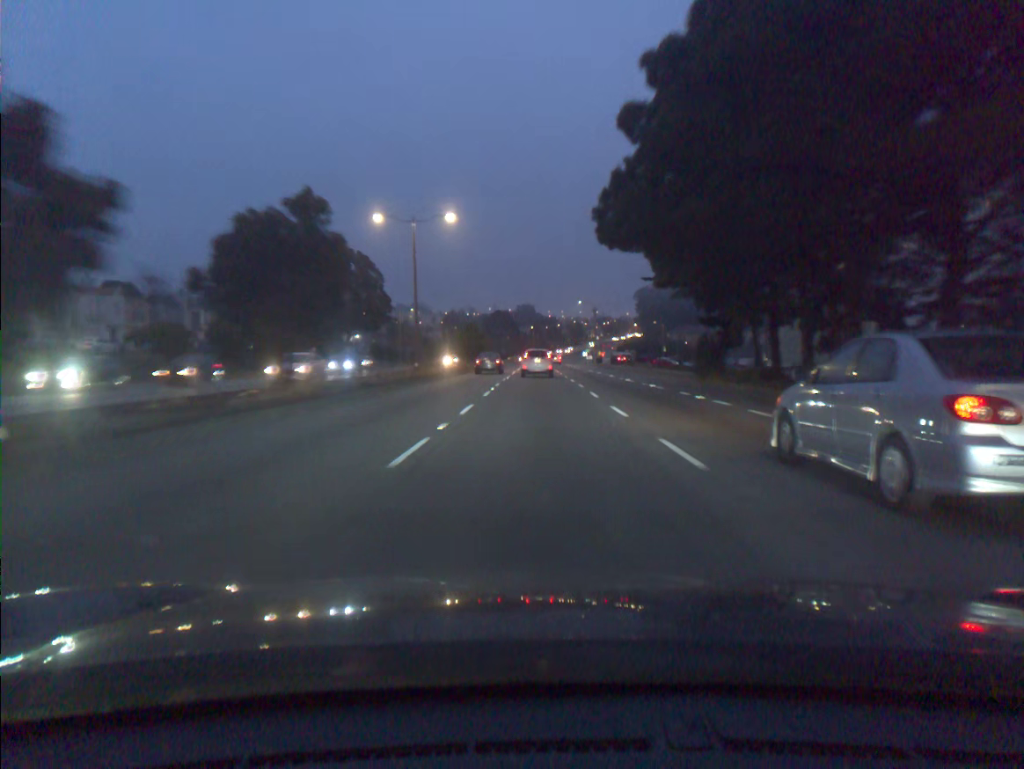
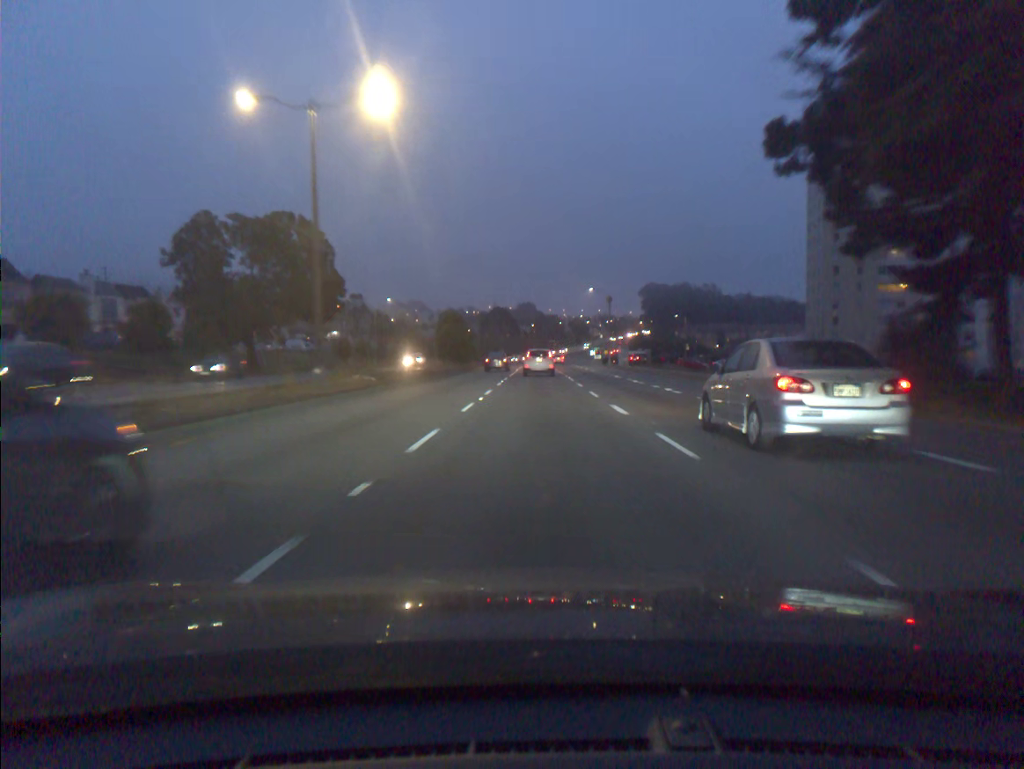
(0.0, +21.4) m; 0°
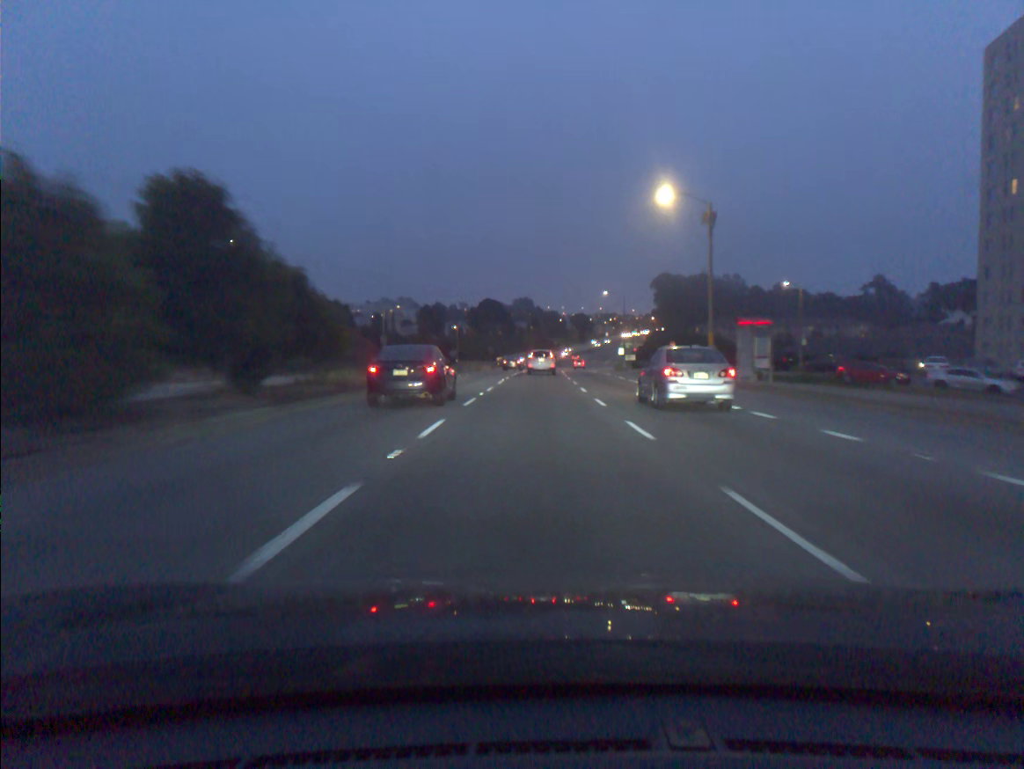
(+0.2, +56.7) m; 0°
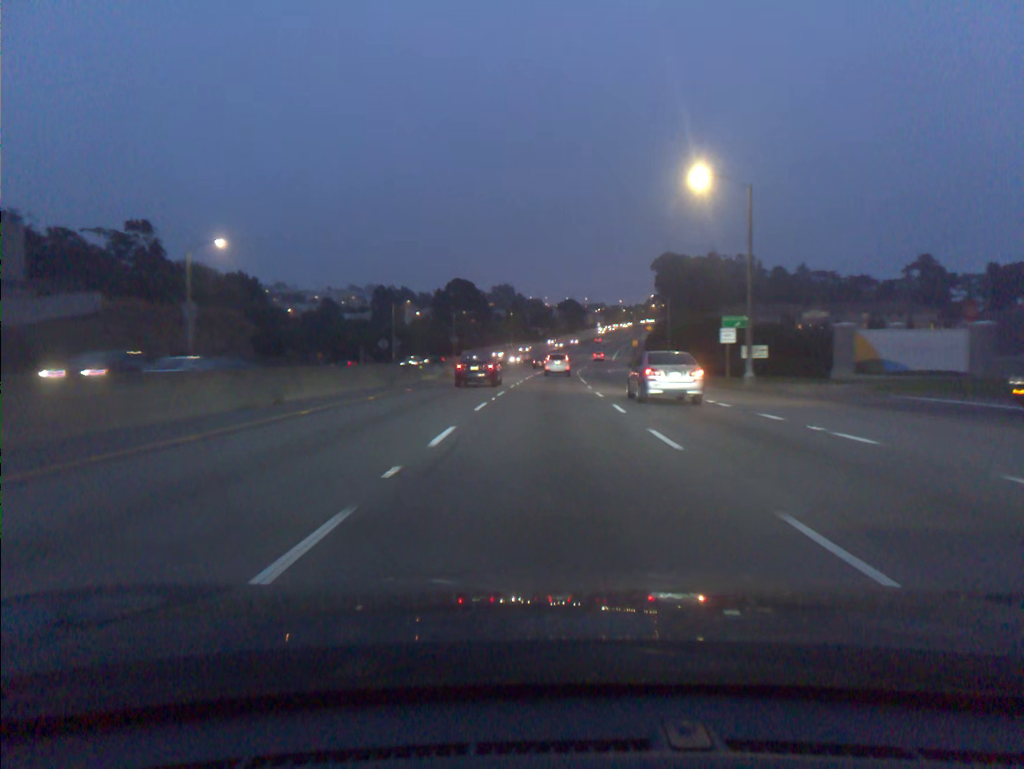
(+0.2, +60.3) m; +1°
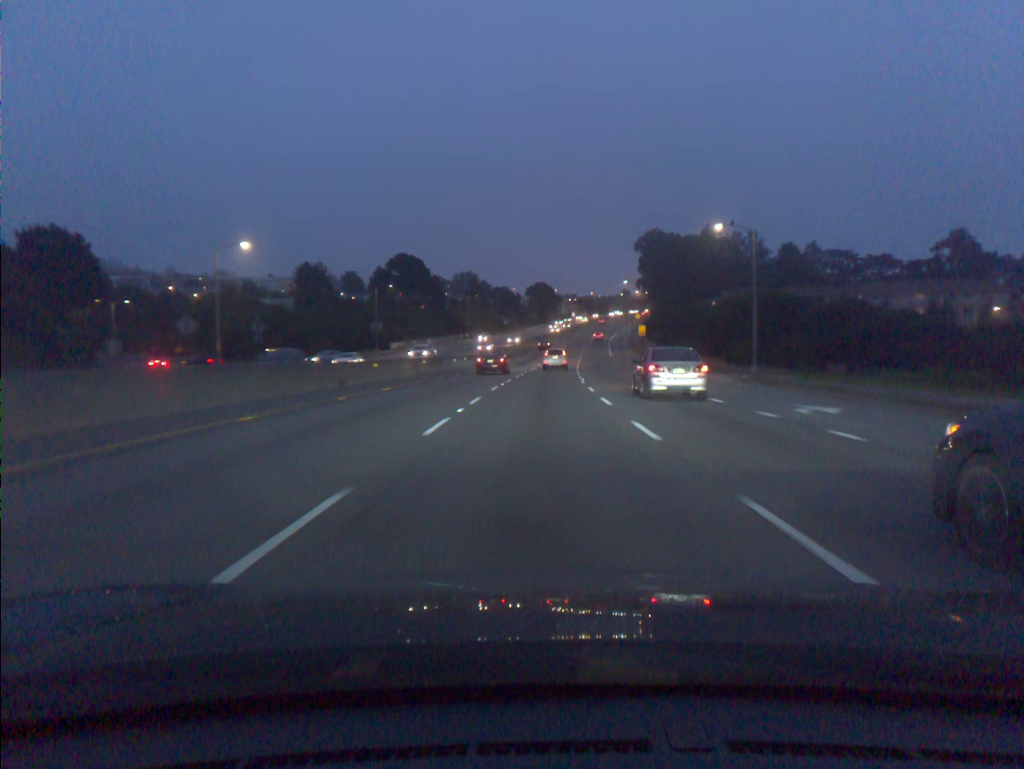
(+1.1, +50.9) m; +2°
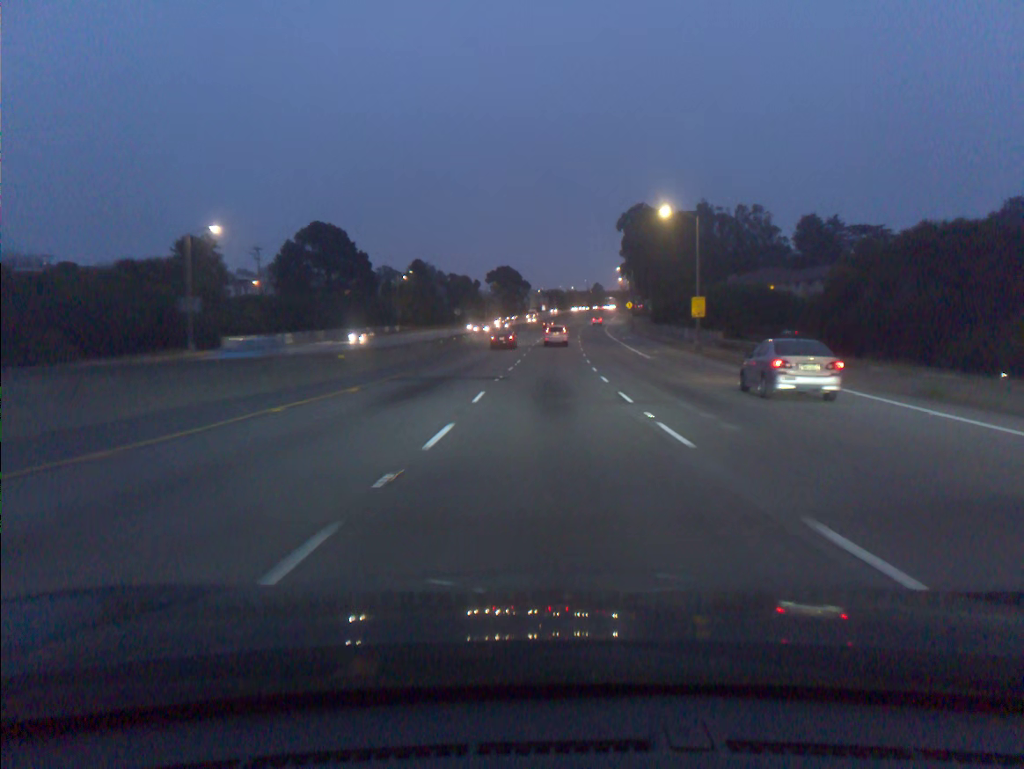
(+0.9, +53.0) m; +2°
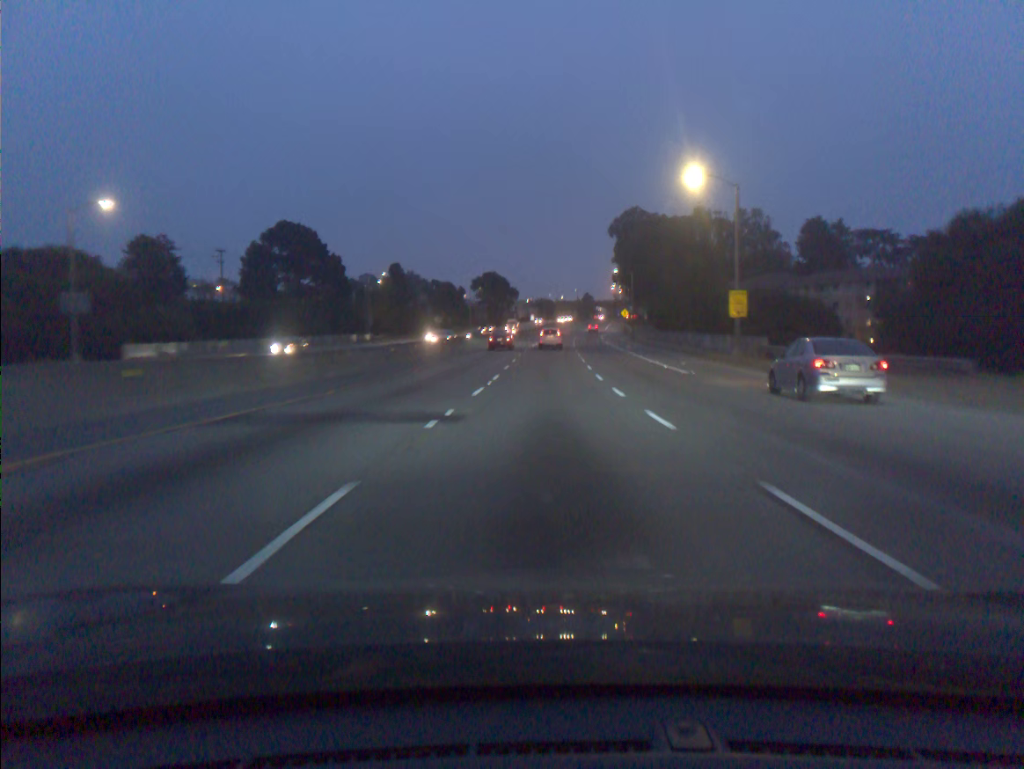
(+0.1, +13.5) m; +1°
